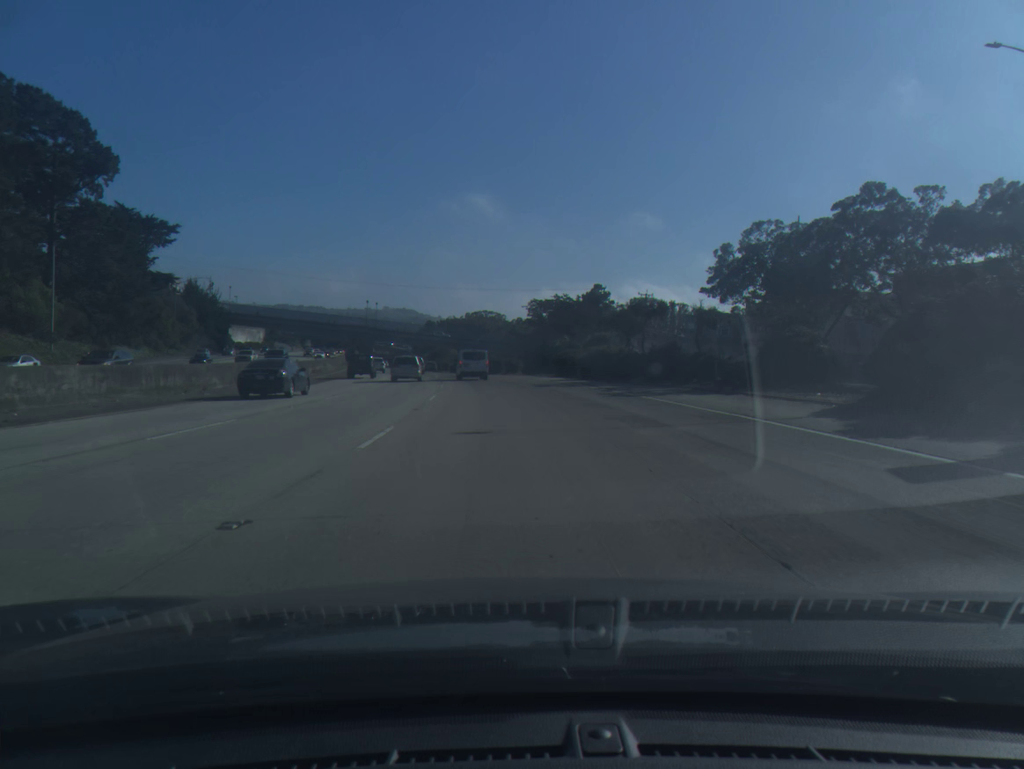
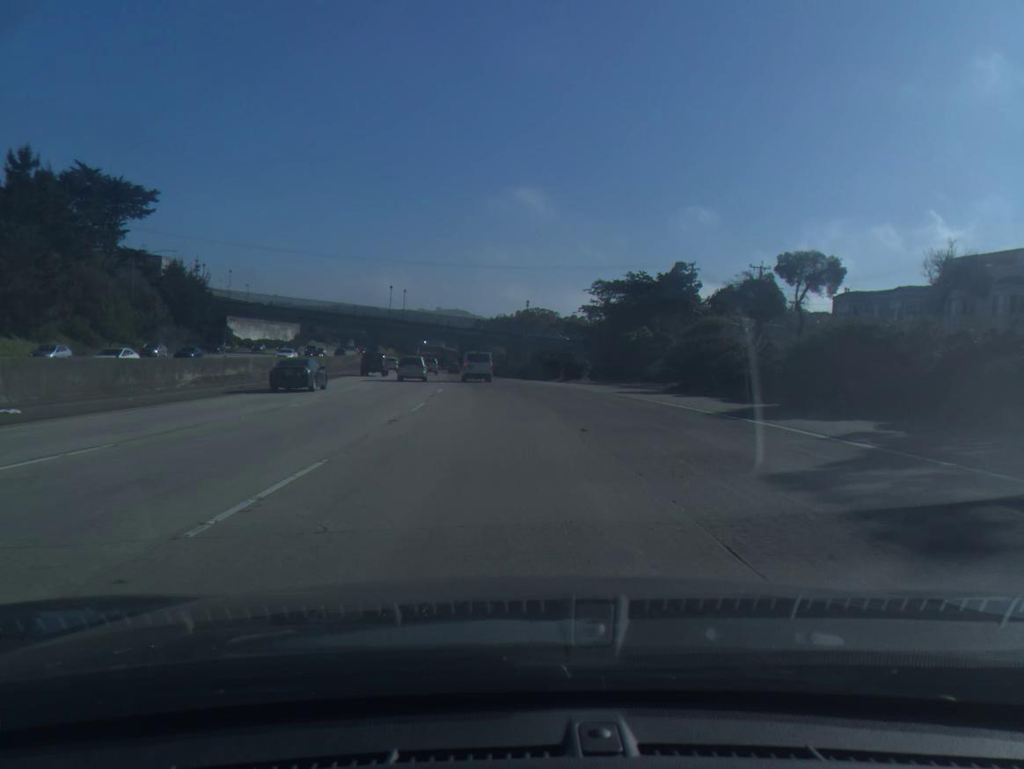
(-1.1, +34.4) m; -4°
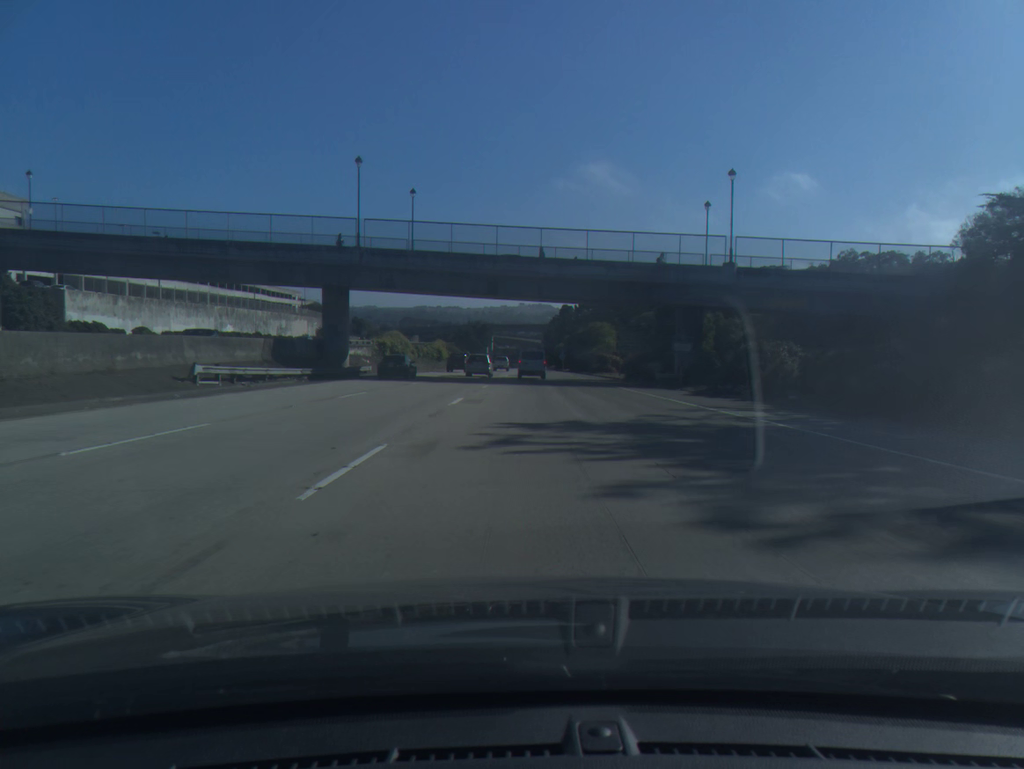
(-6.4, +85.8) m; -6°
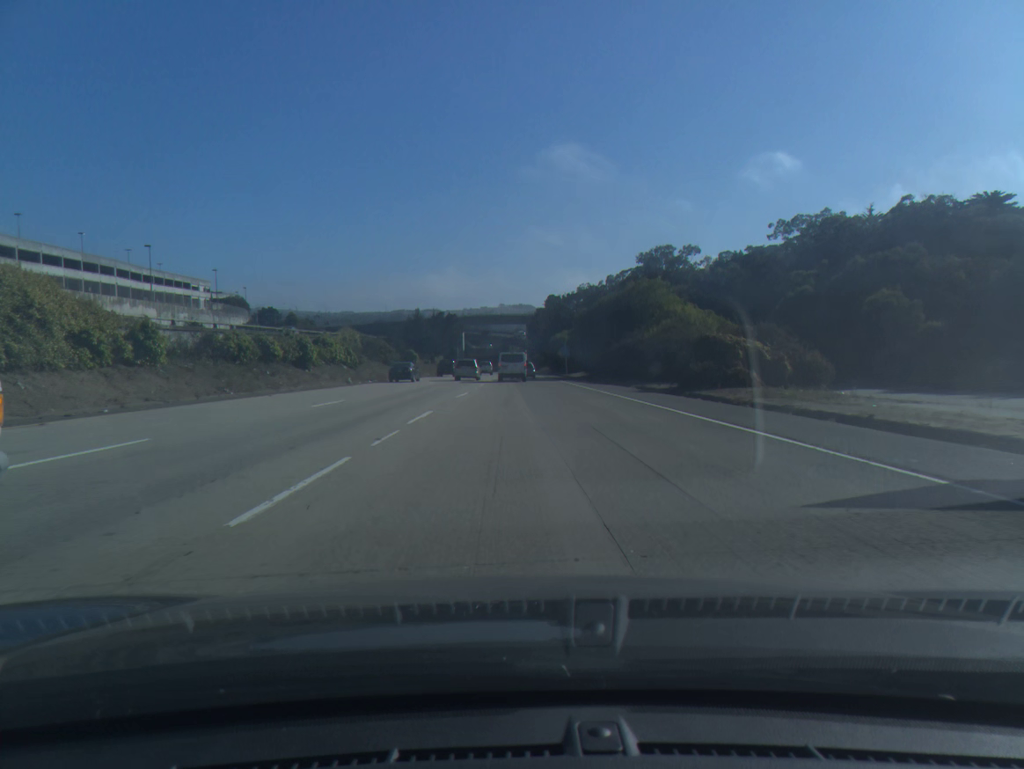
(+1.2, +68.9) m; +1°
